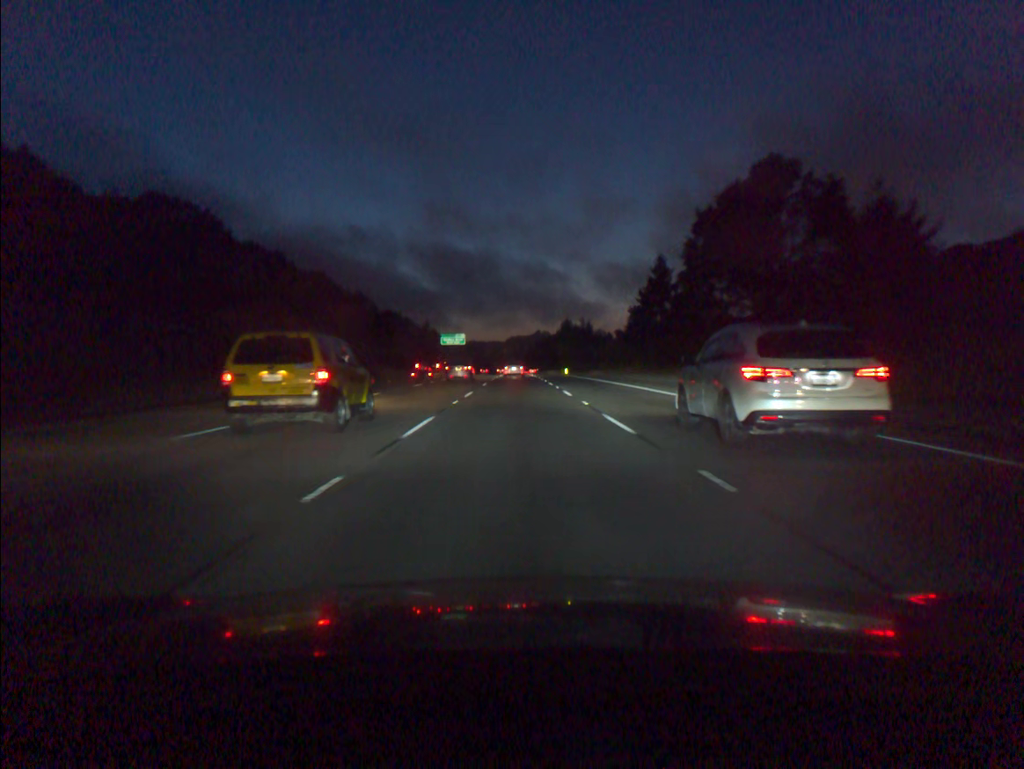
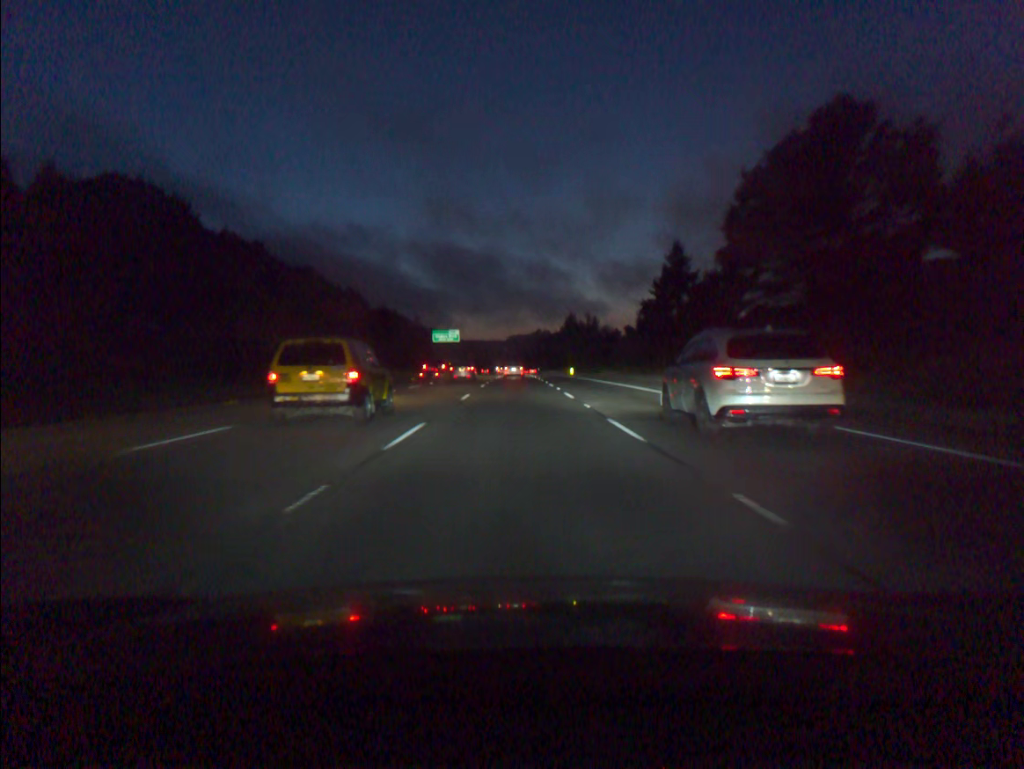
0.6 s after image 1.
(0.0, +16.0) m; 0°
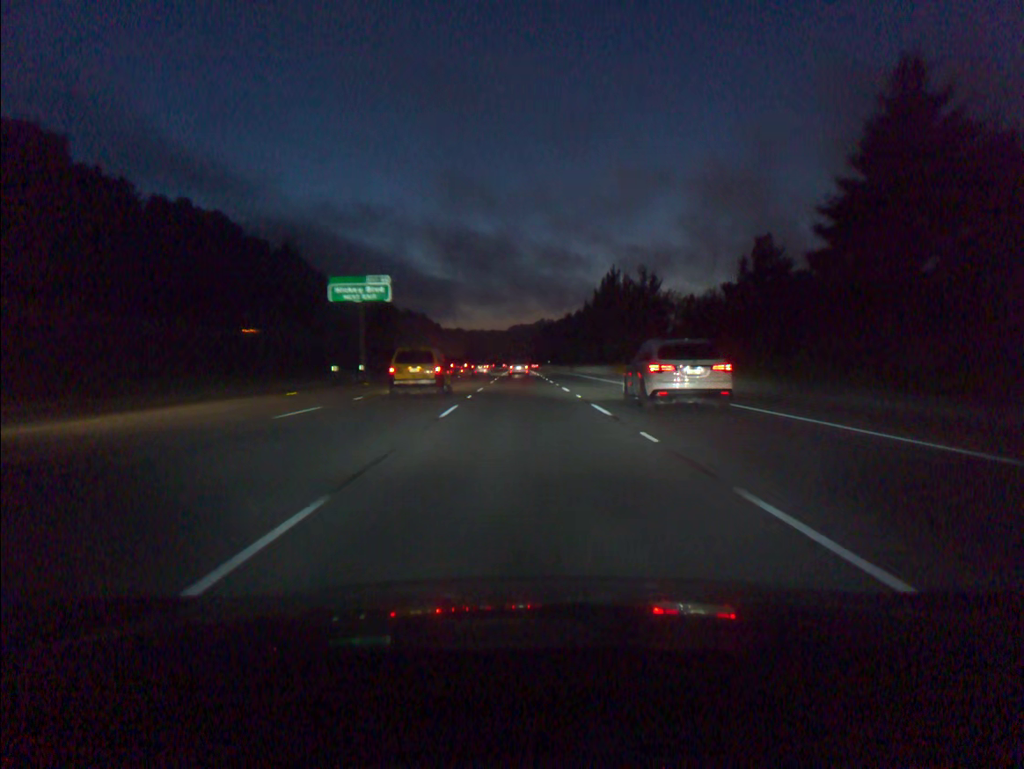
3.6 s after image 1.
(-0.3, +81.4) m; 0°
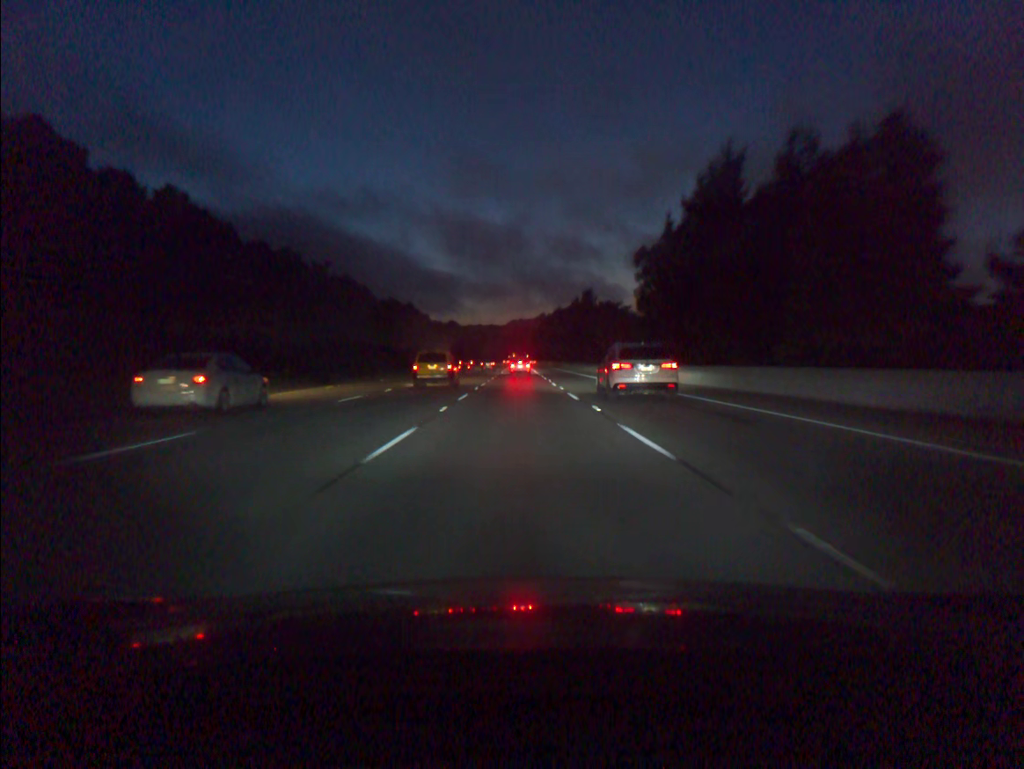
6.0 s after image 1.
(+0.2, +66.2) m; 0°
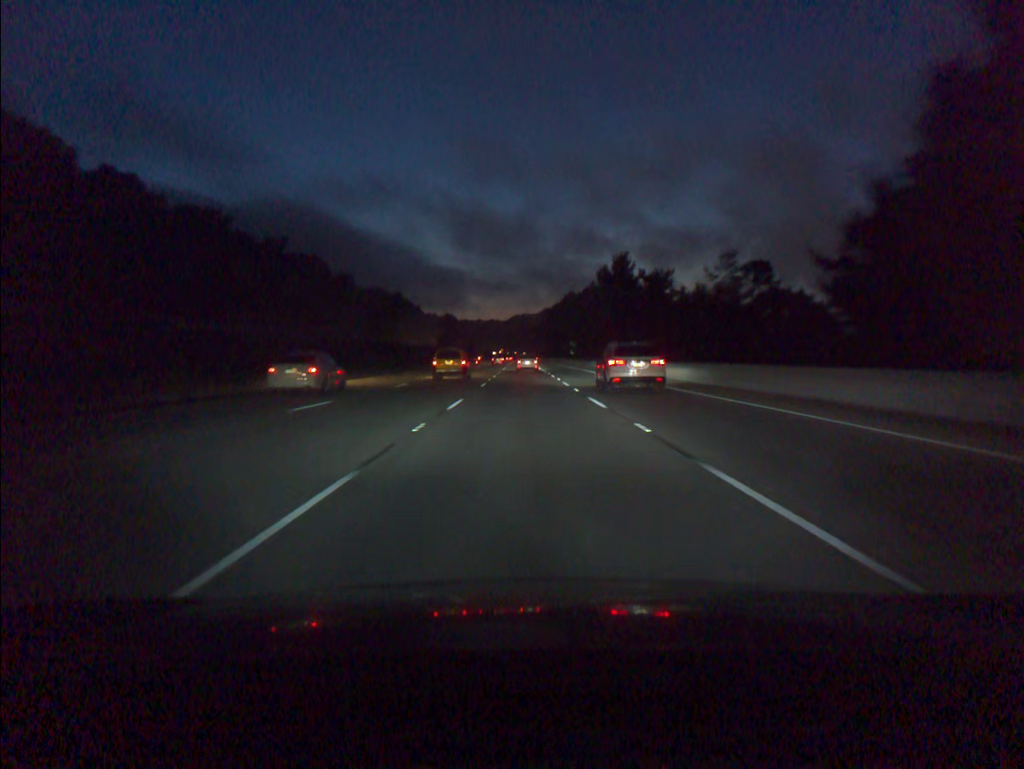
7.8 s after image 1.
(-0.1, +49.6) m; 0°
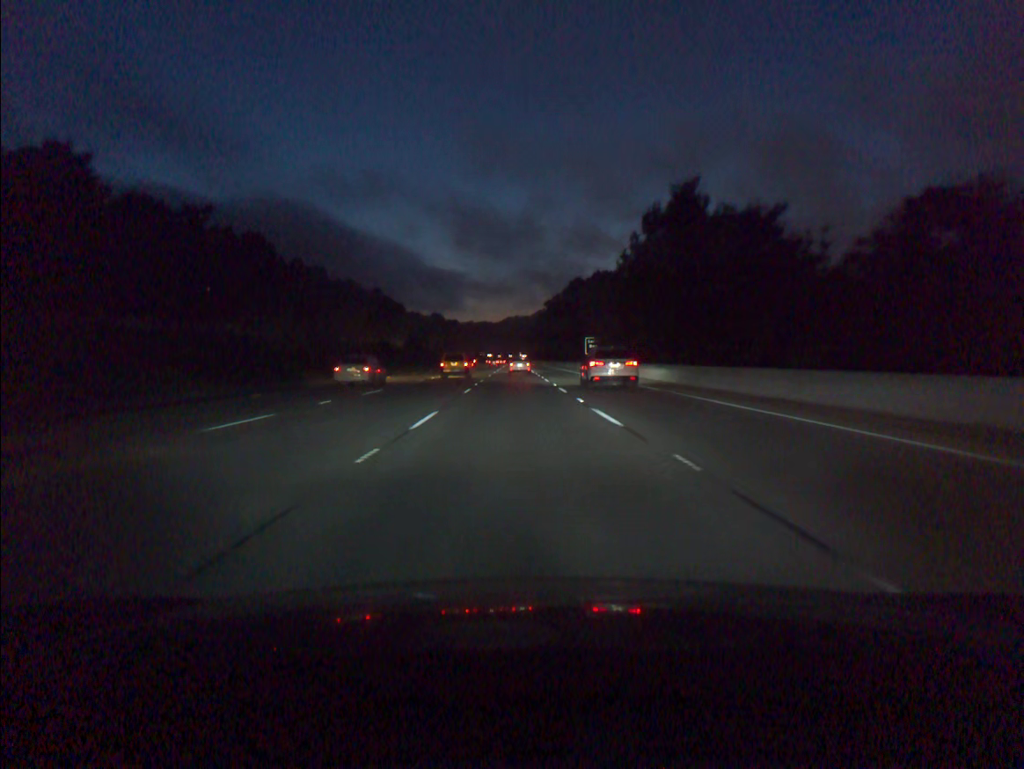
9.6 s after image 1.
(+0.3, +48.3) m; 0°
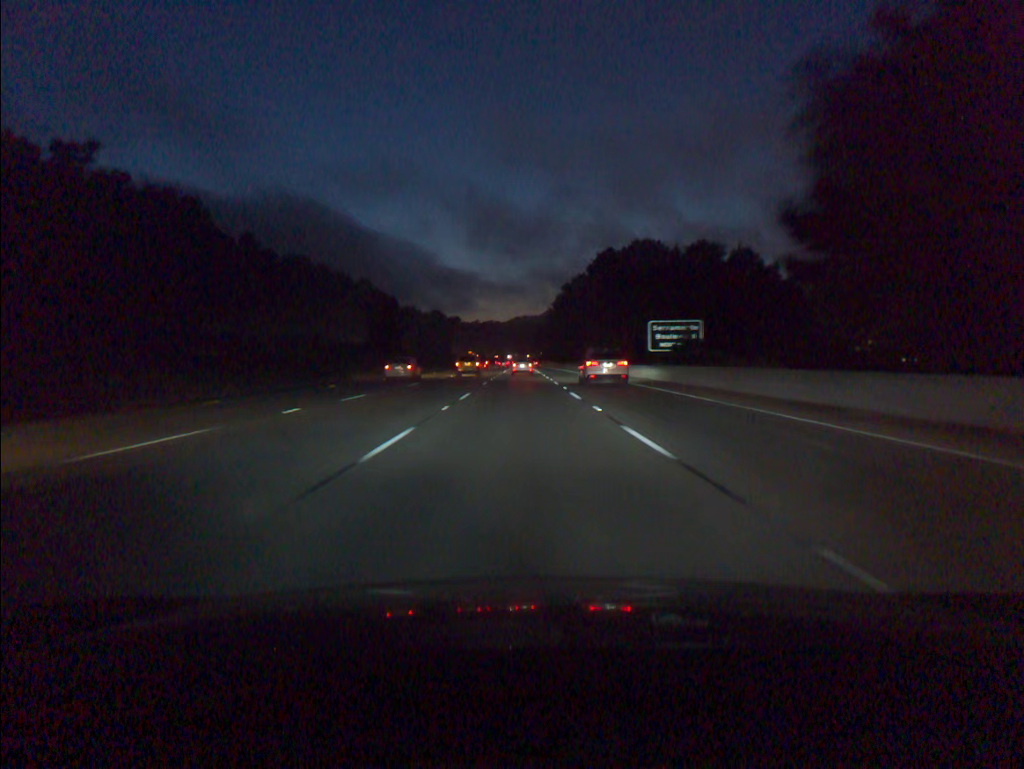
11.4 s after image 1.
(-0.2, +48.1) m; -1°
